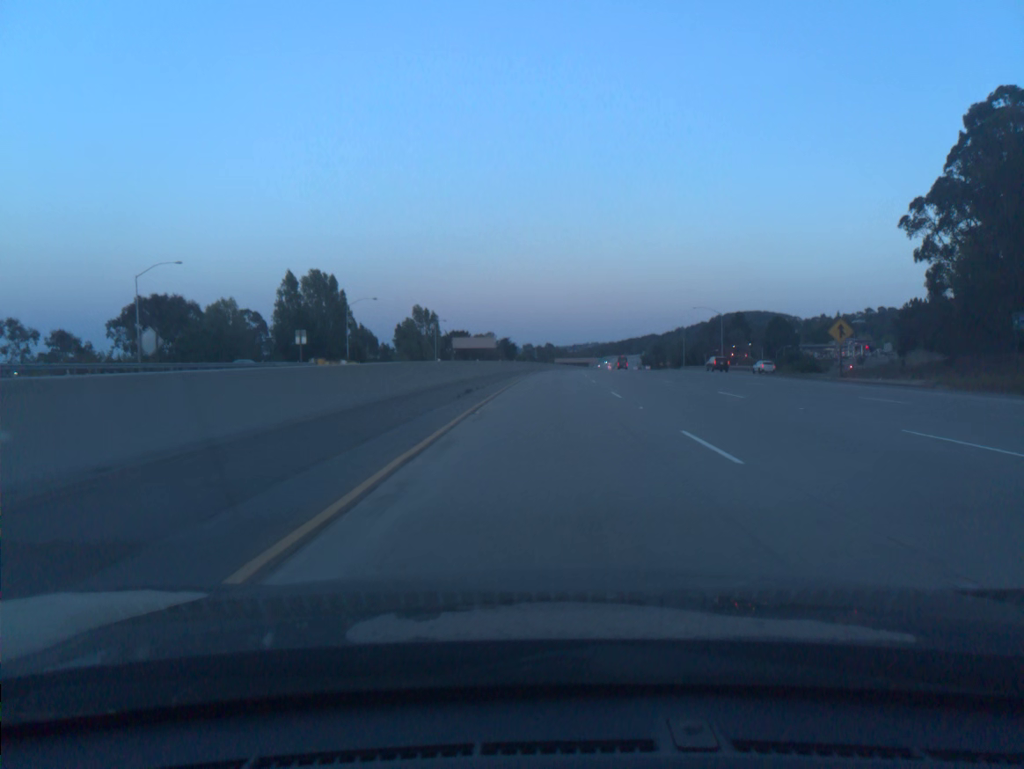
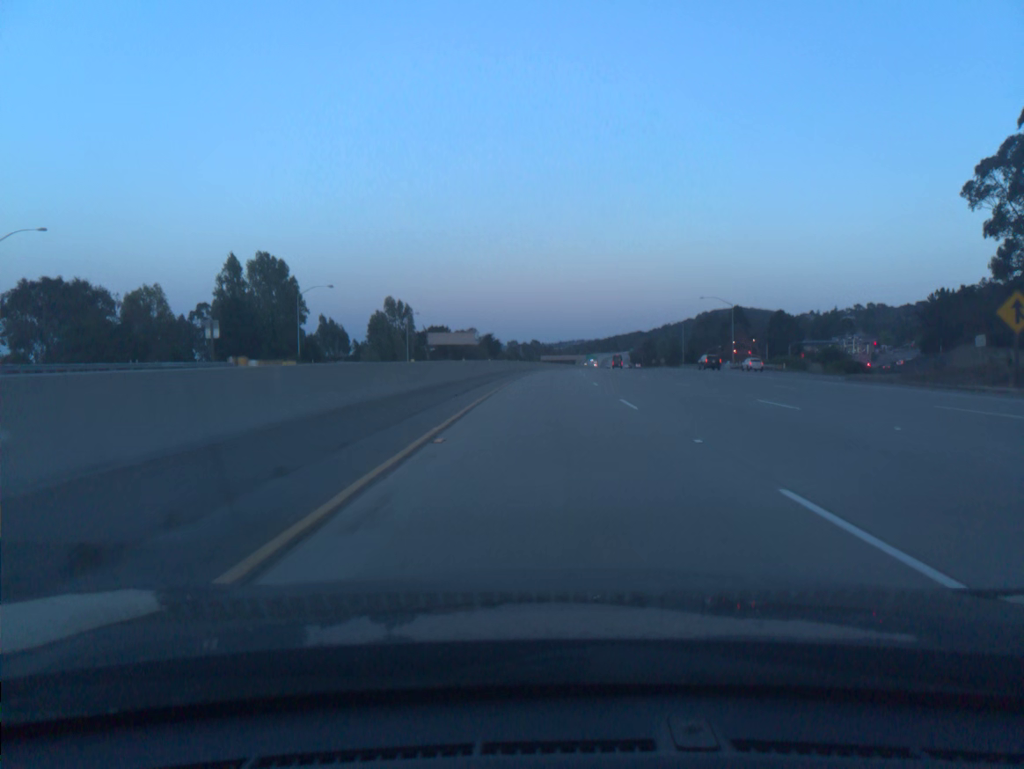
(+0.2, +19.8) m; +1°
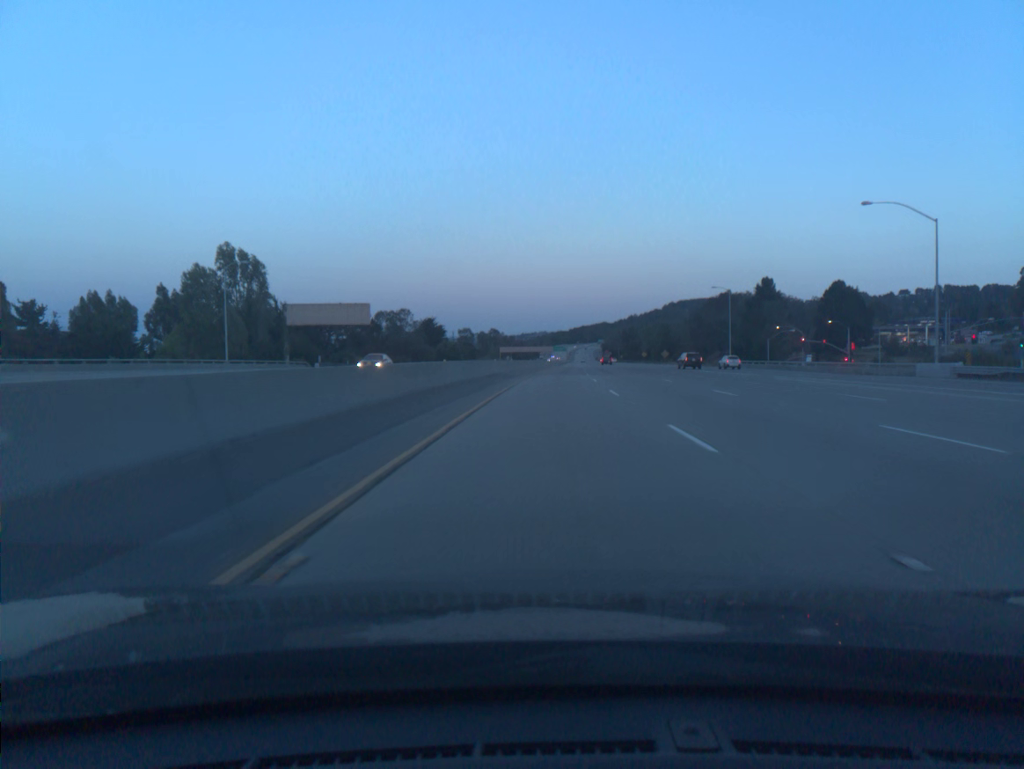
(+2.0, +79.2) m; +3°
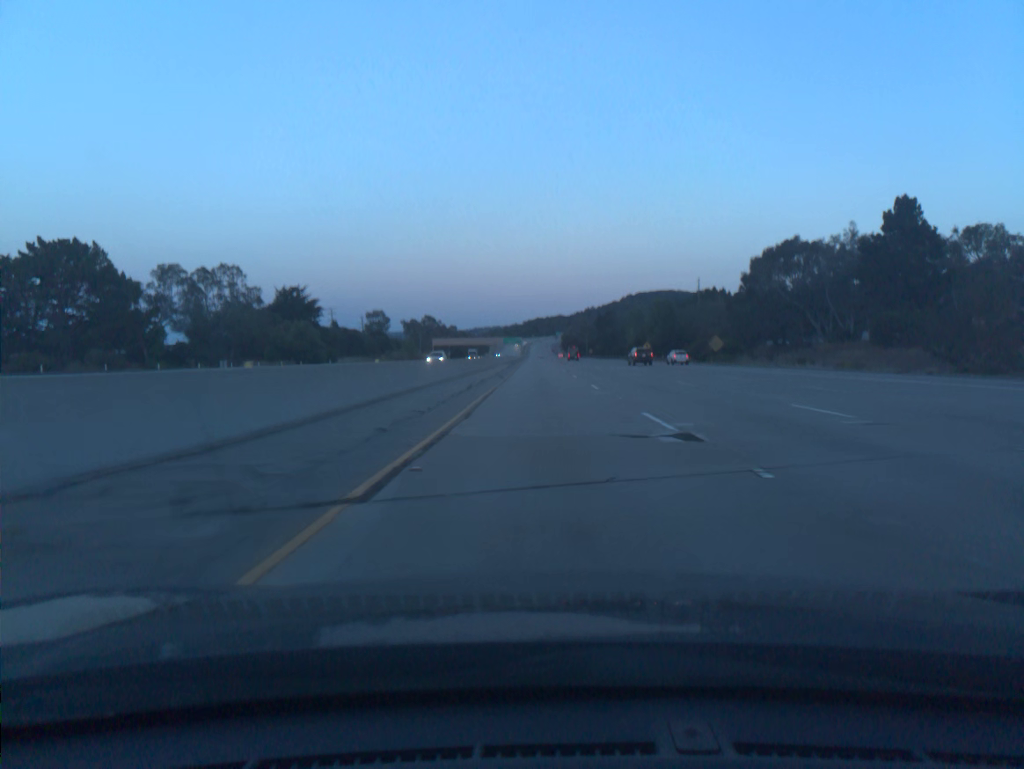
(+3.3, +99.1) m; +3°
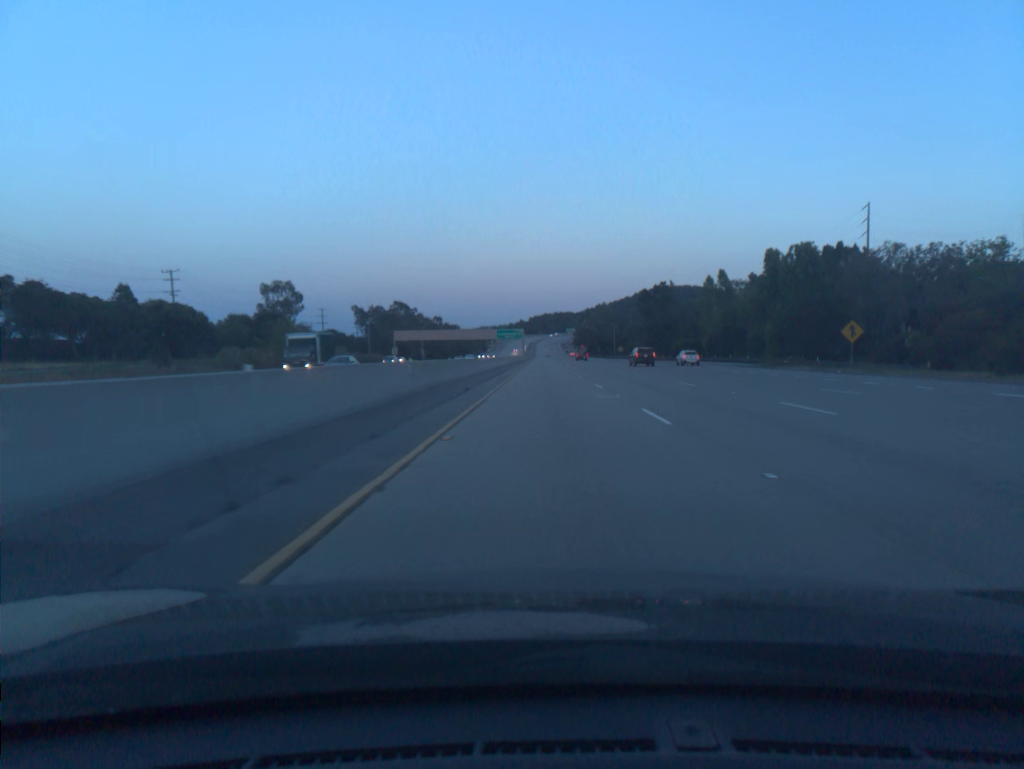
(-0.9, +98.8) m; -1°
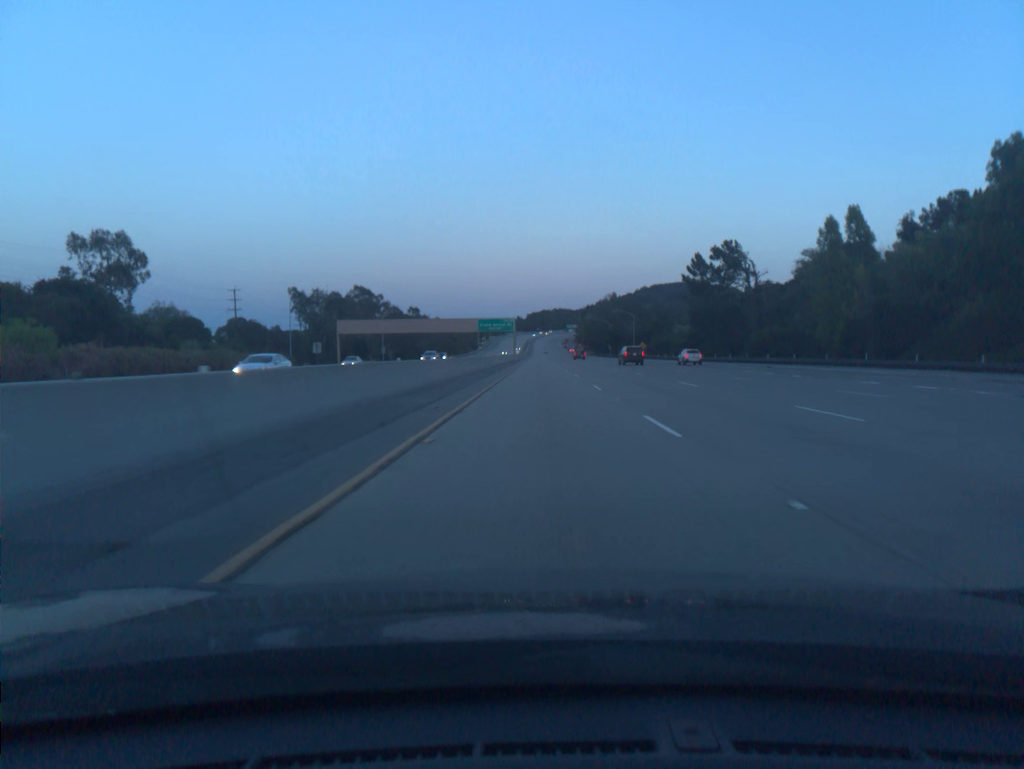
(+0.1, +59.2) m; 0°
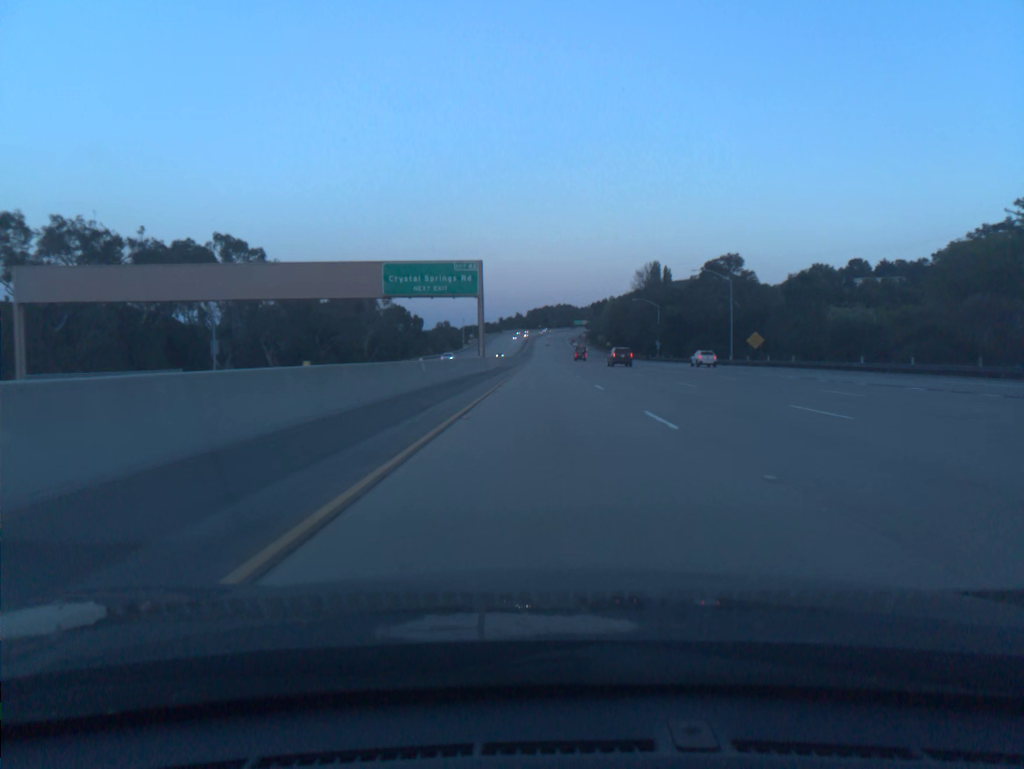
(-0.3, +98.4) m; 0°
